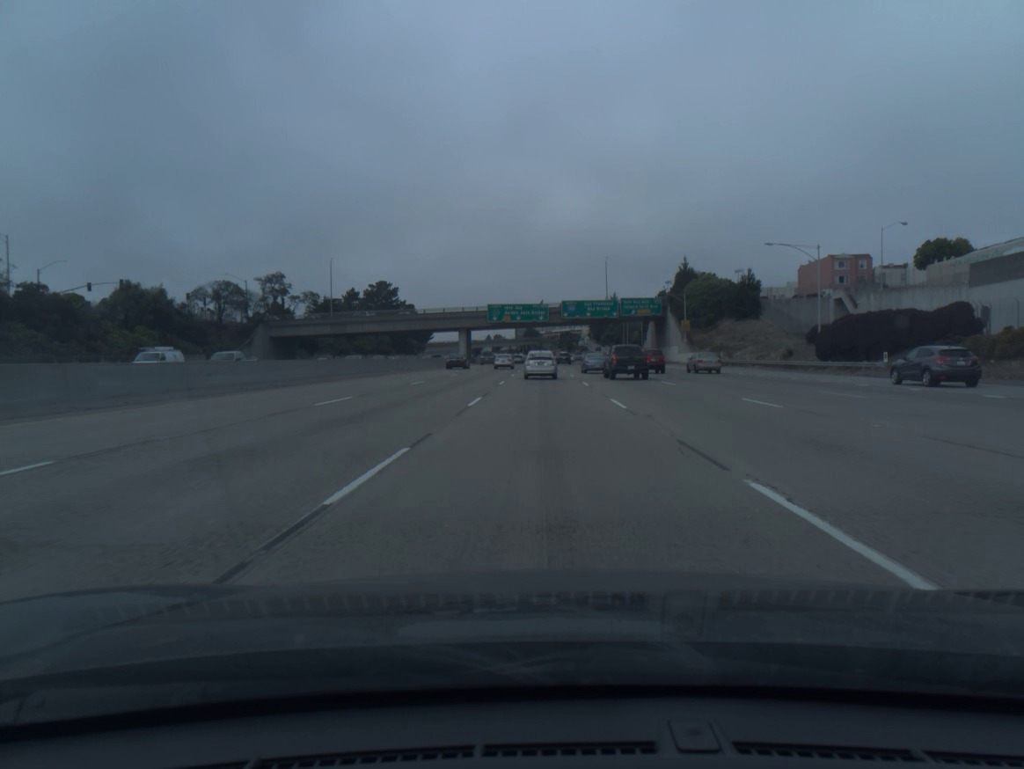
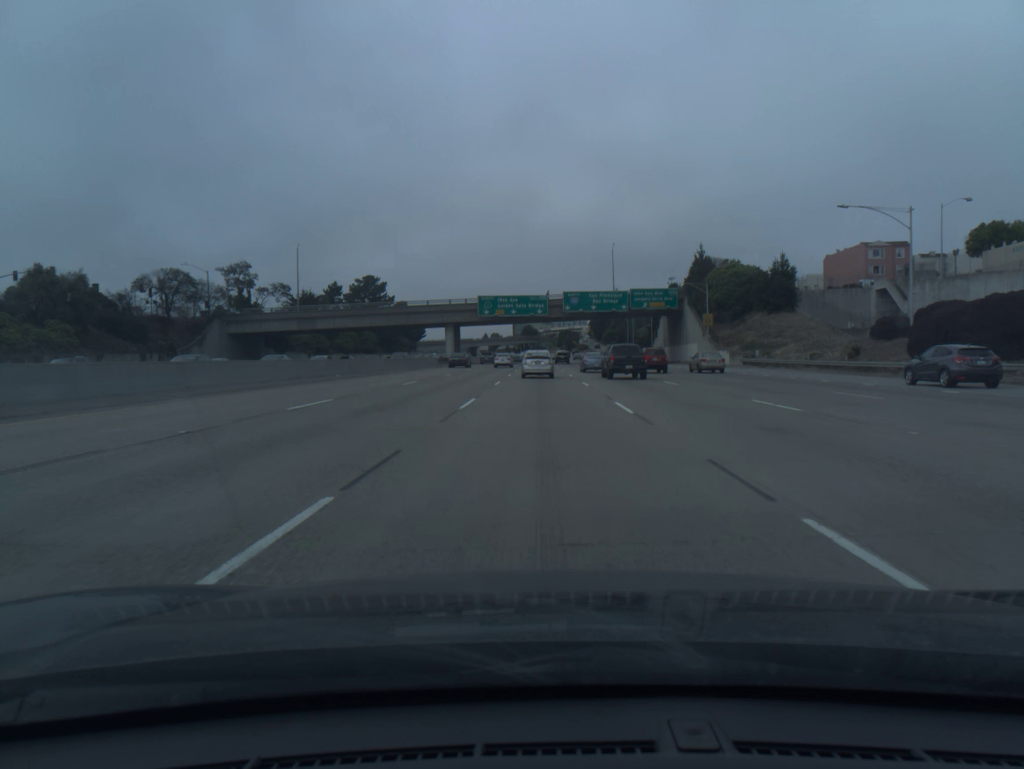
(0.0, +16.0) m; 0°
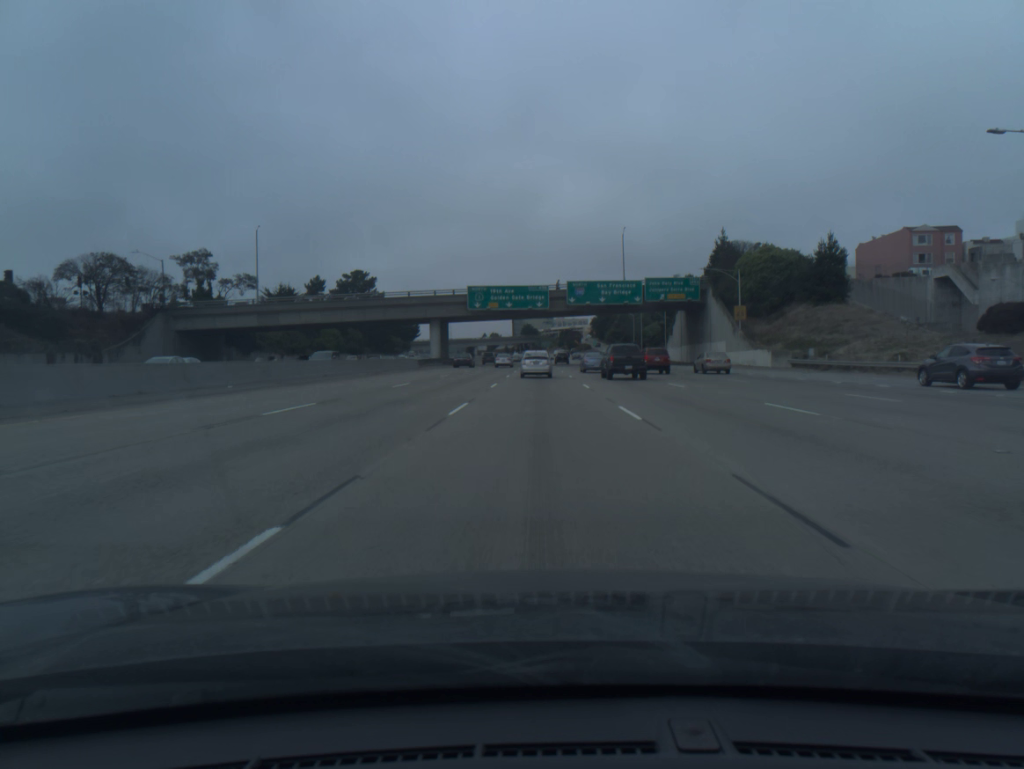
(0.0, +15.9) m; 0°
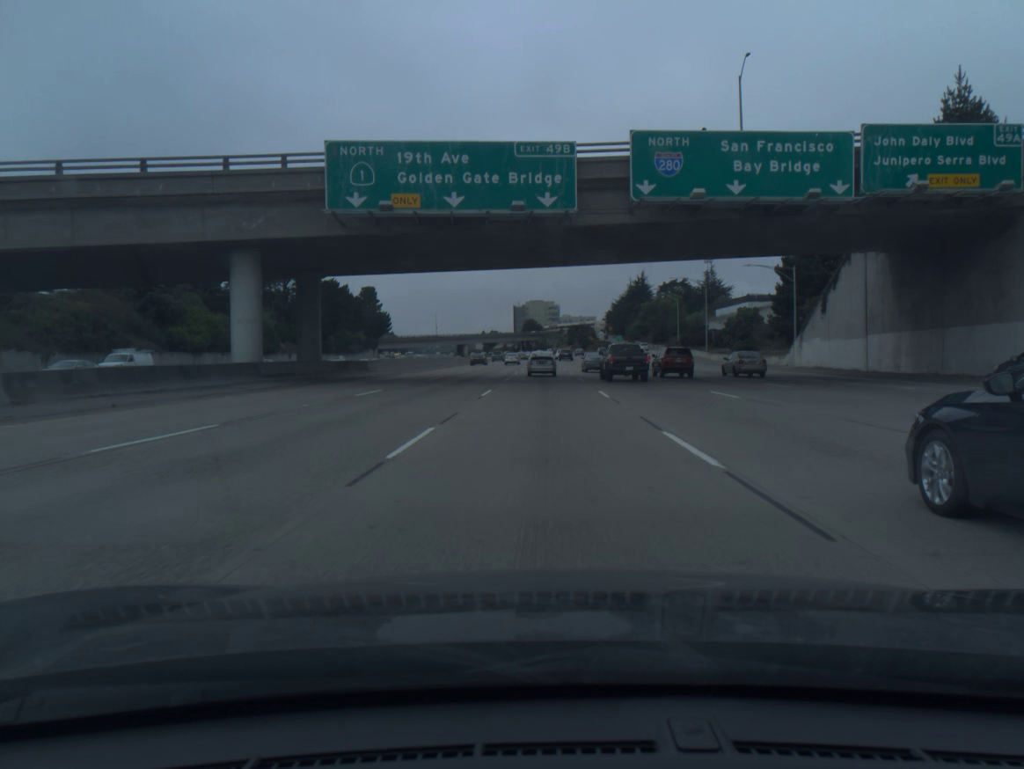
(-0.2, +63.3) m; 0°
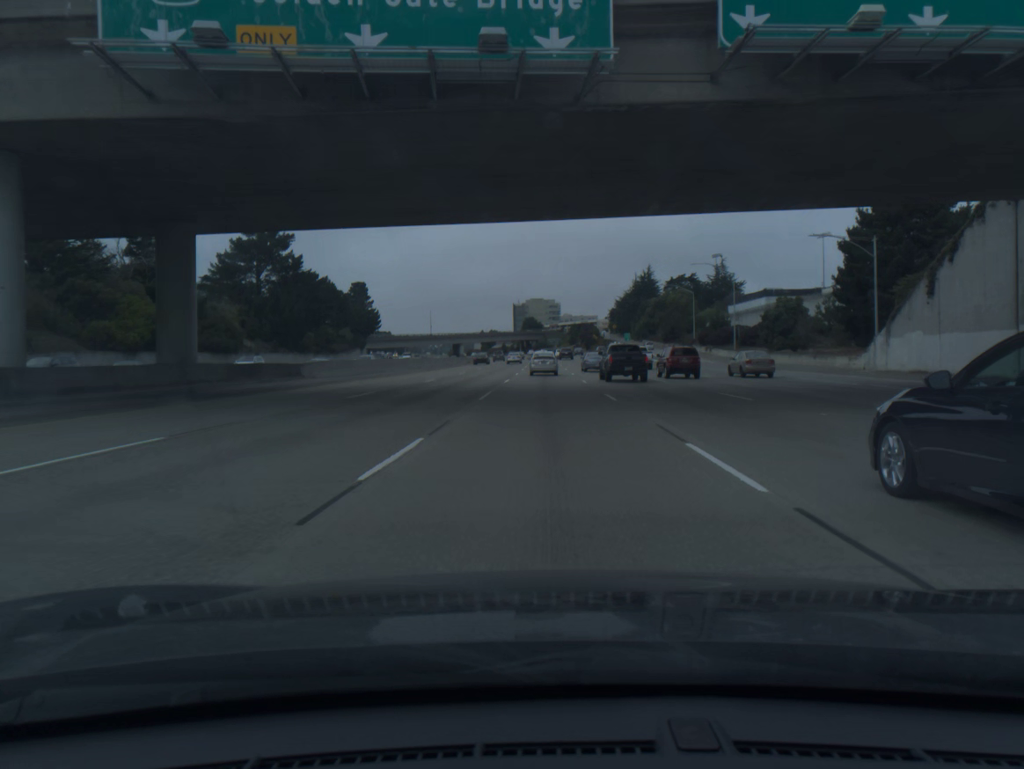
(0.0, +15.7) m; 0°
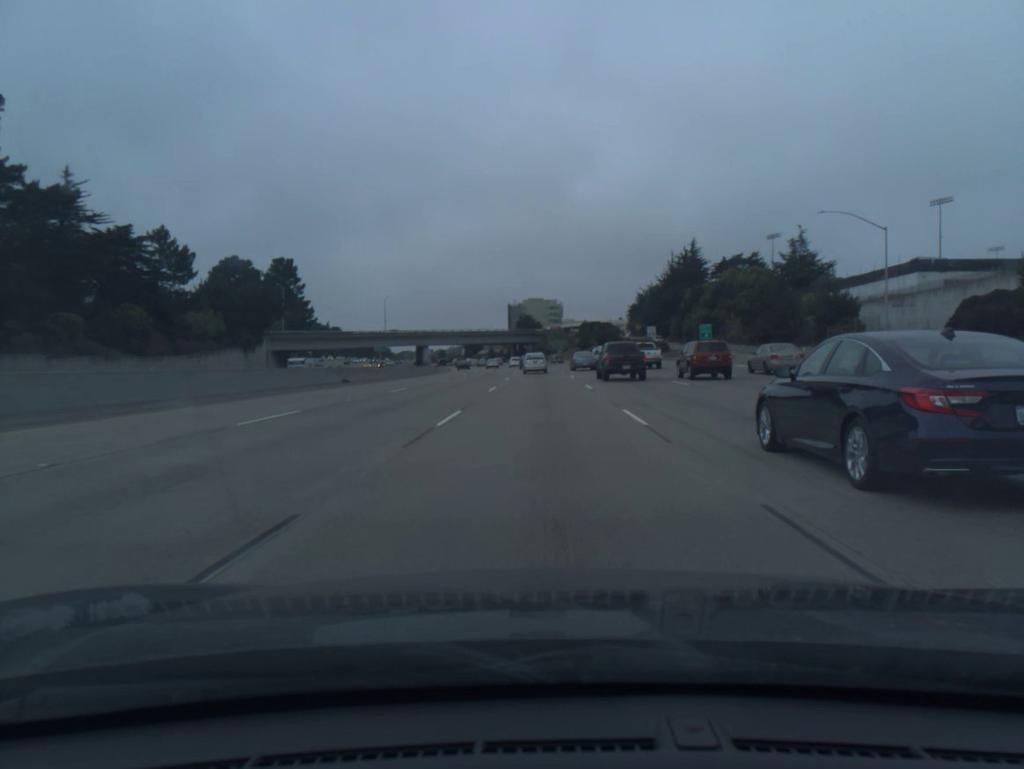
(+0.2, +78.7) m; 0°
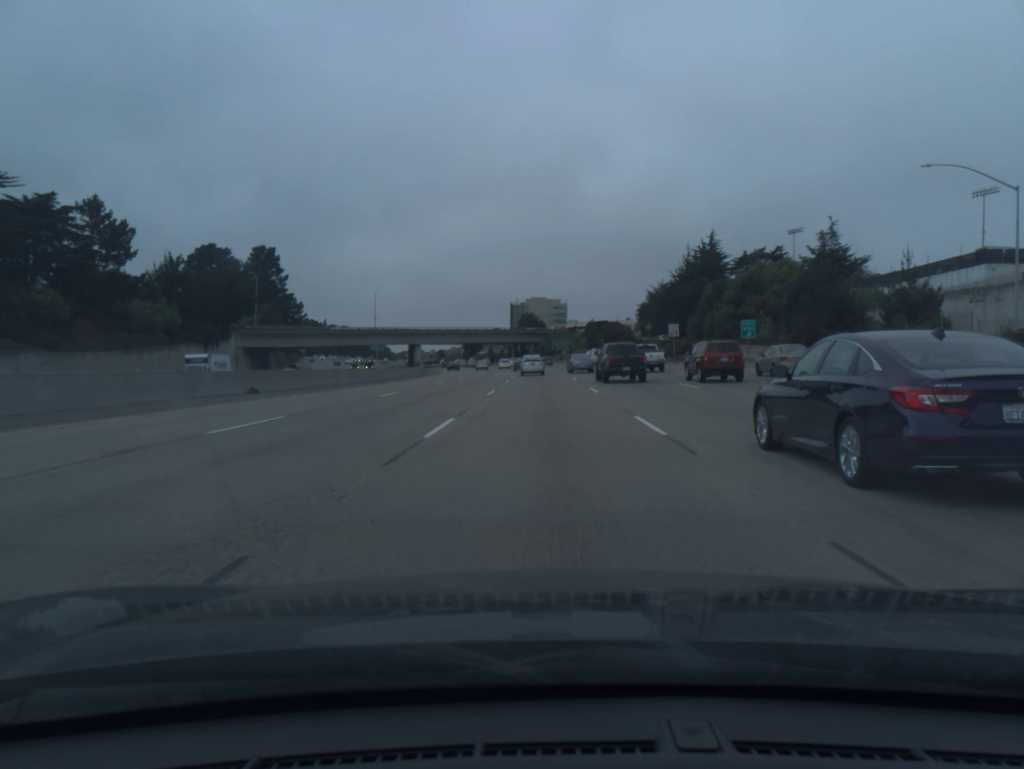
(0.0, +15.9) m; 0°
